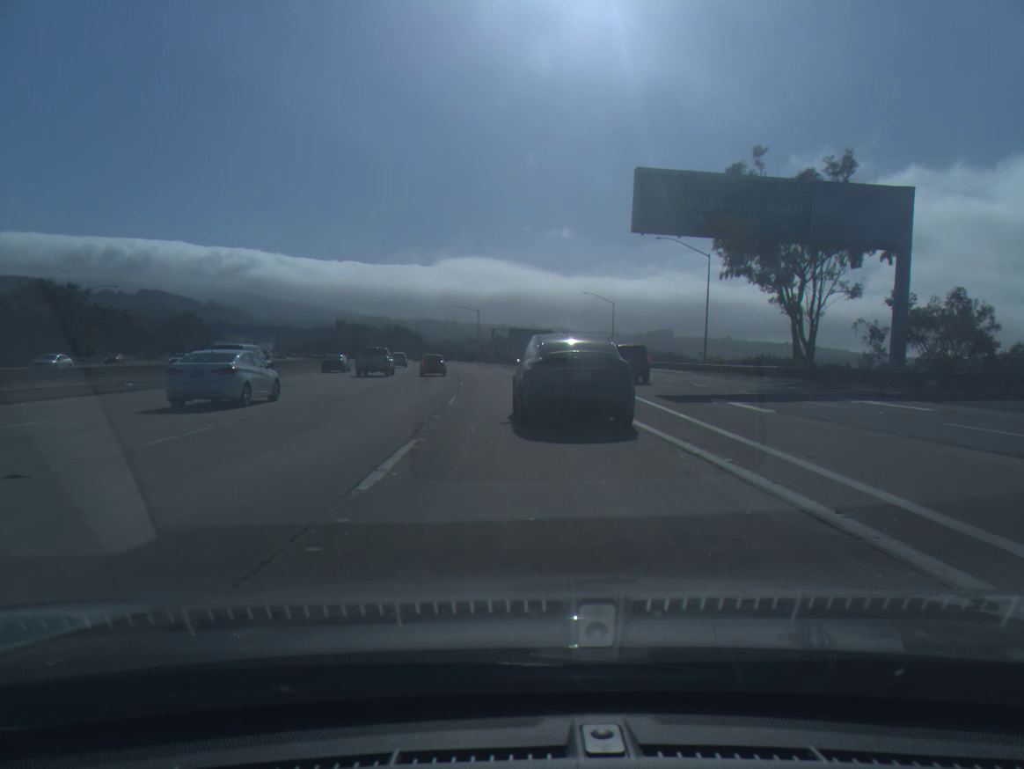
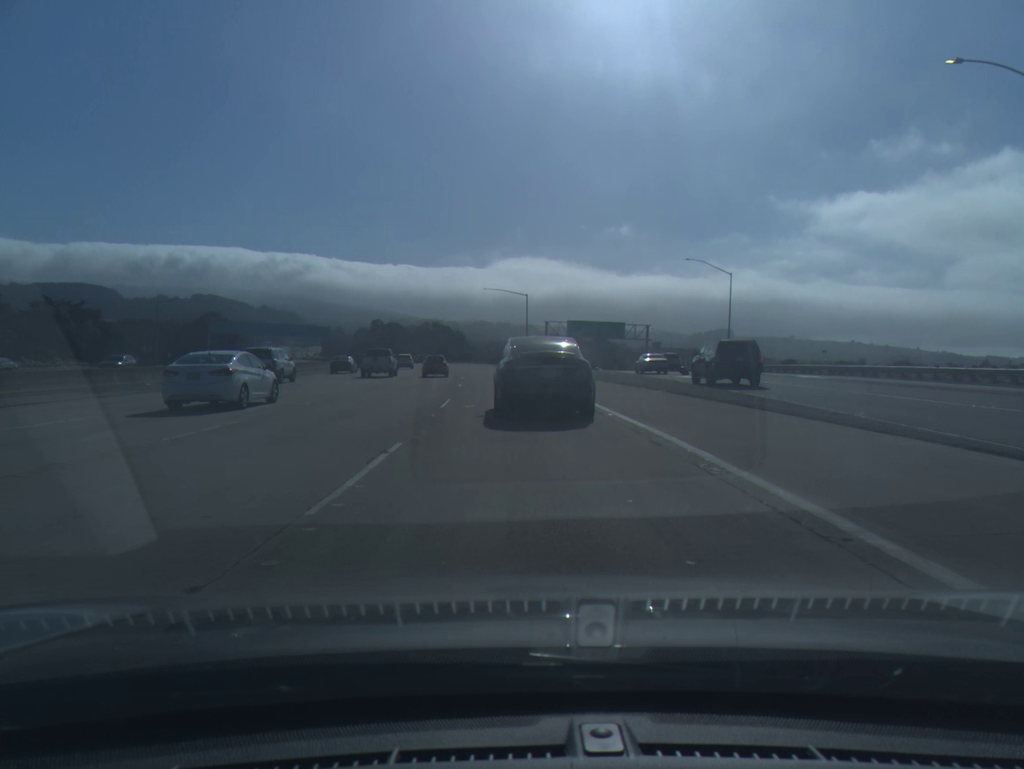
(-1.4, +42.9) m; -4°
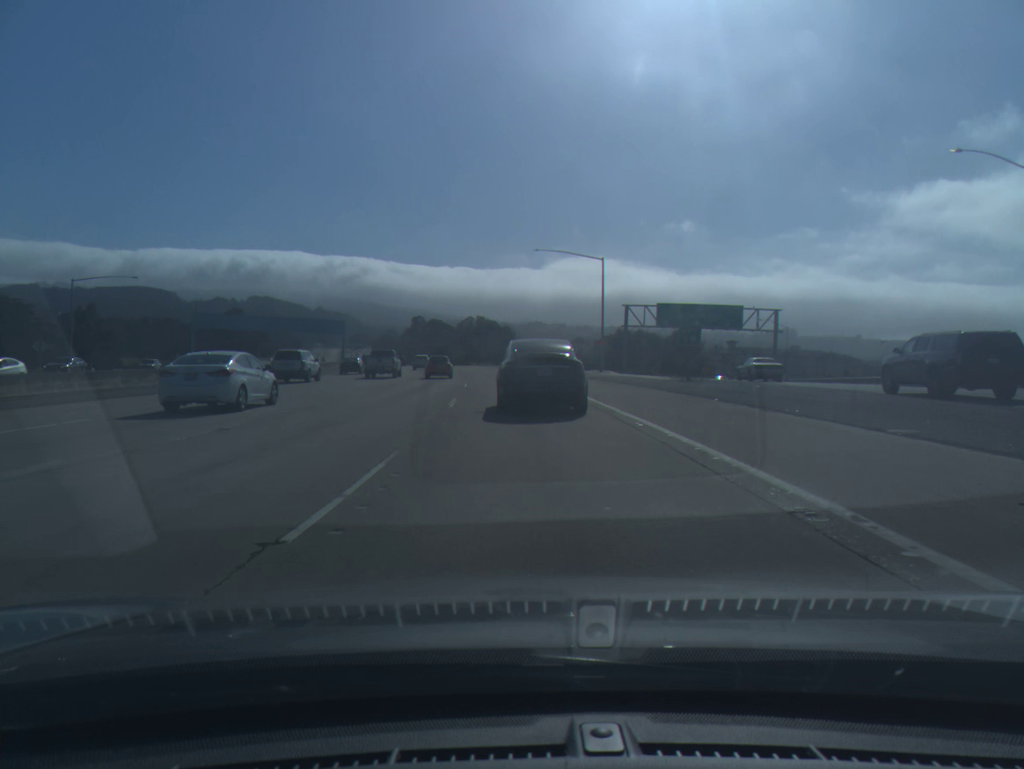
(-1.5, +43.7) m; -4°
